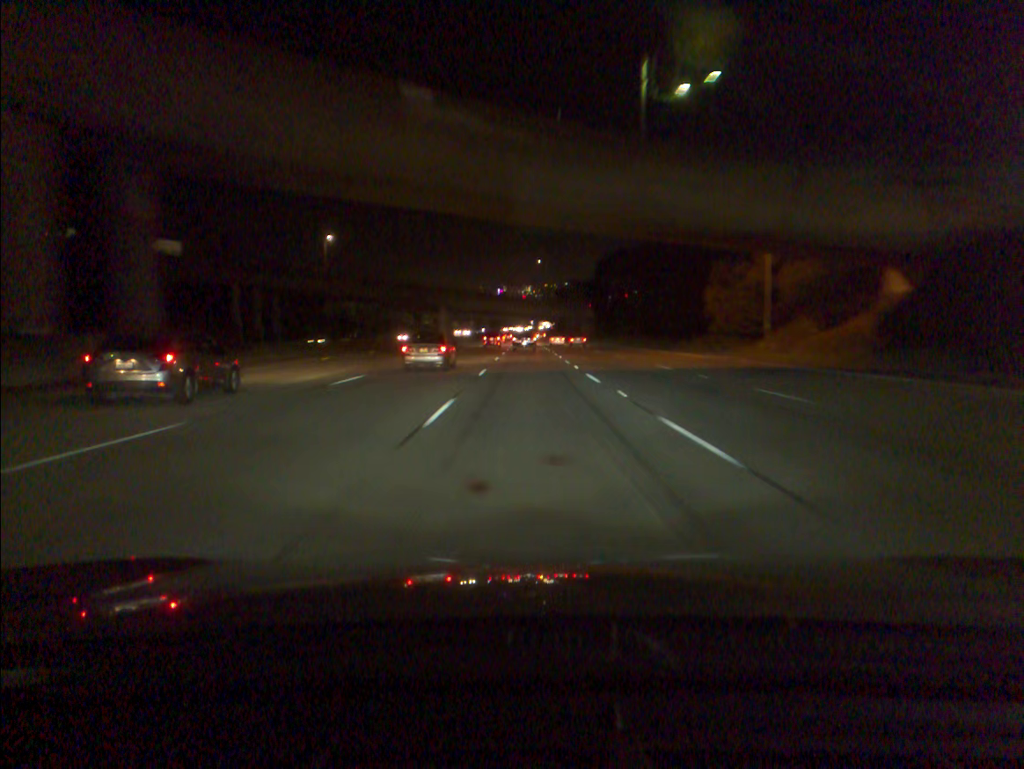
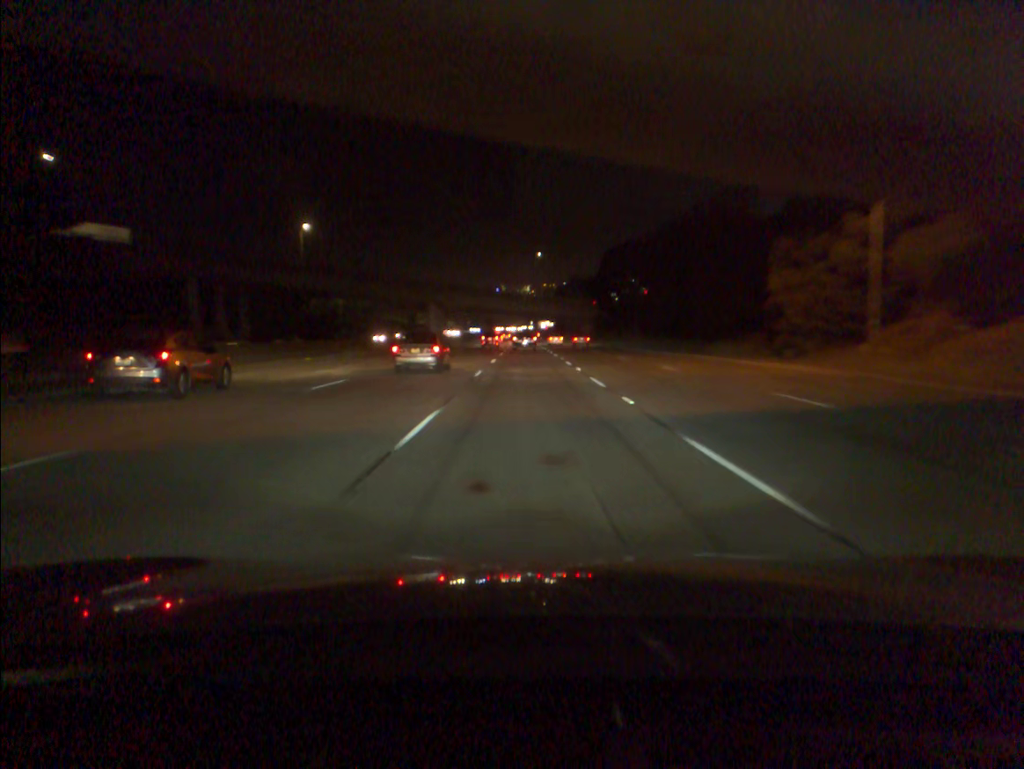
(0.0, +16.7) m; 0°
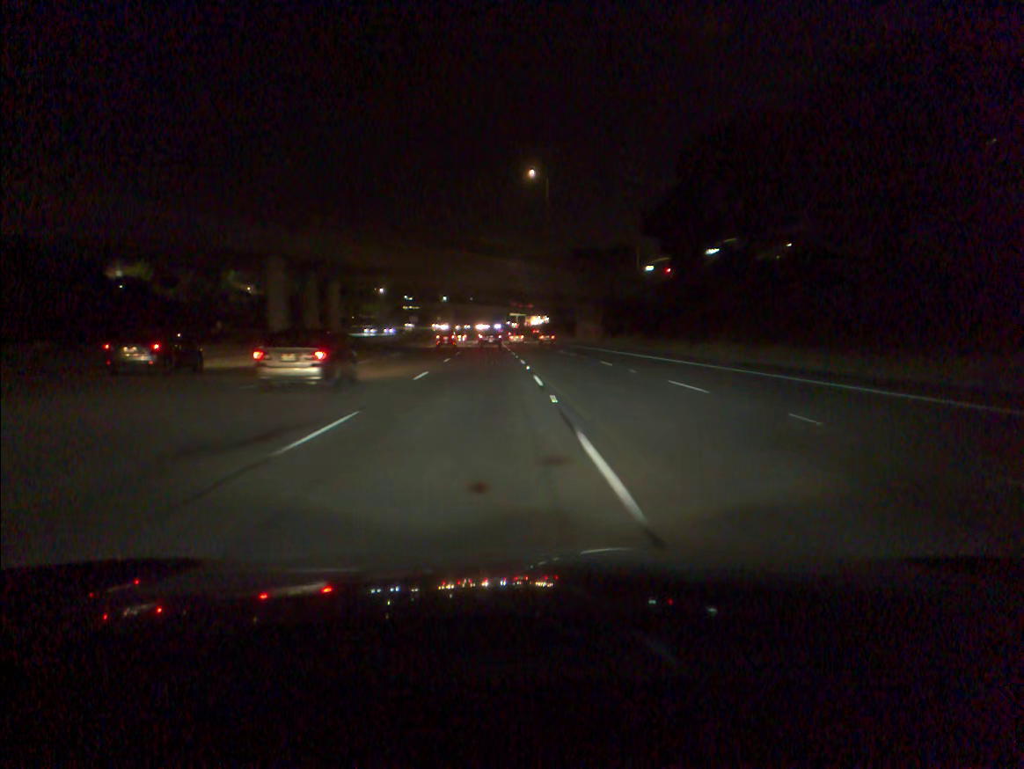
(+0.8, +85.9) m; +1°
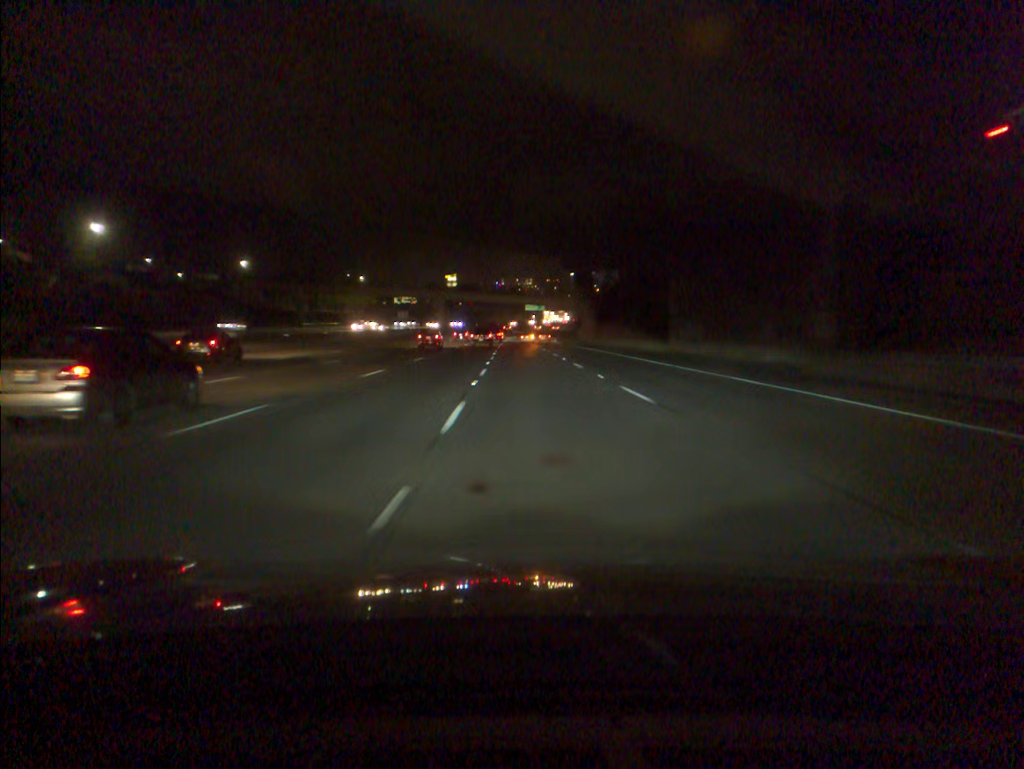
(-0.5, +69.4) m; -1°
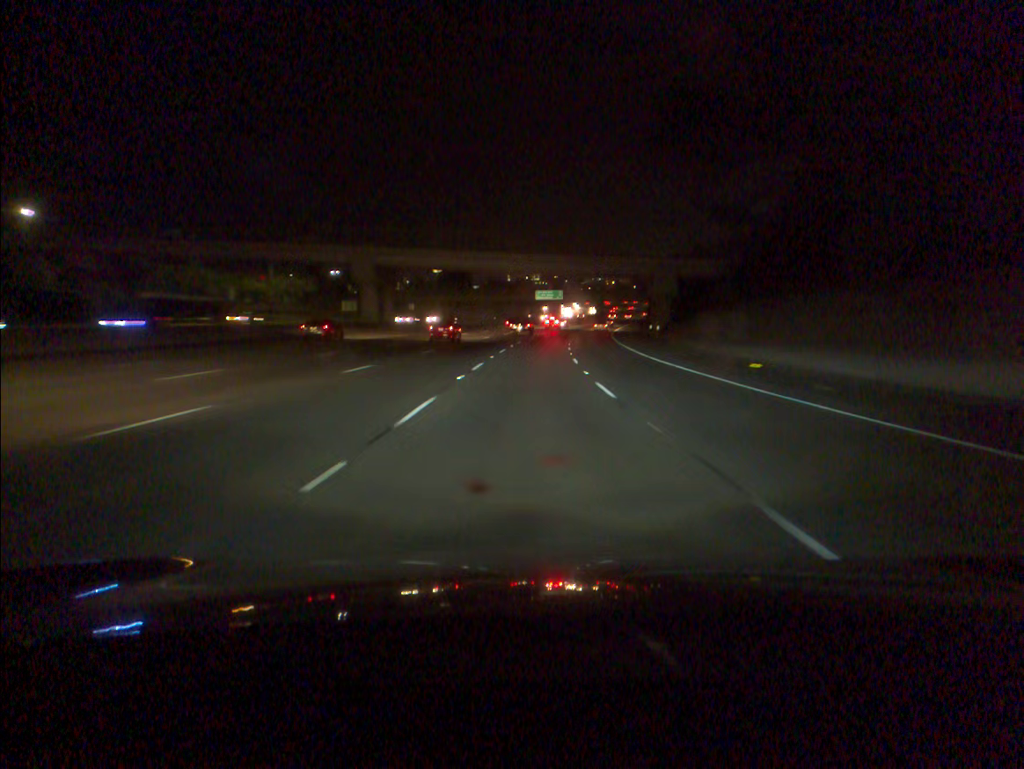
(-0.9, +86.3) m; -1°
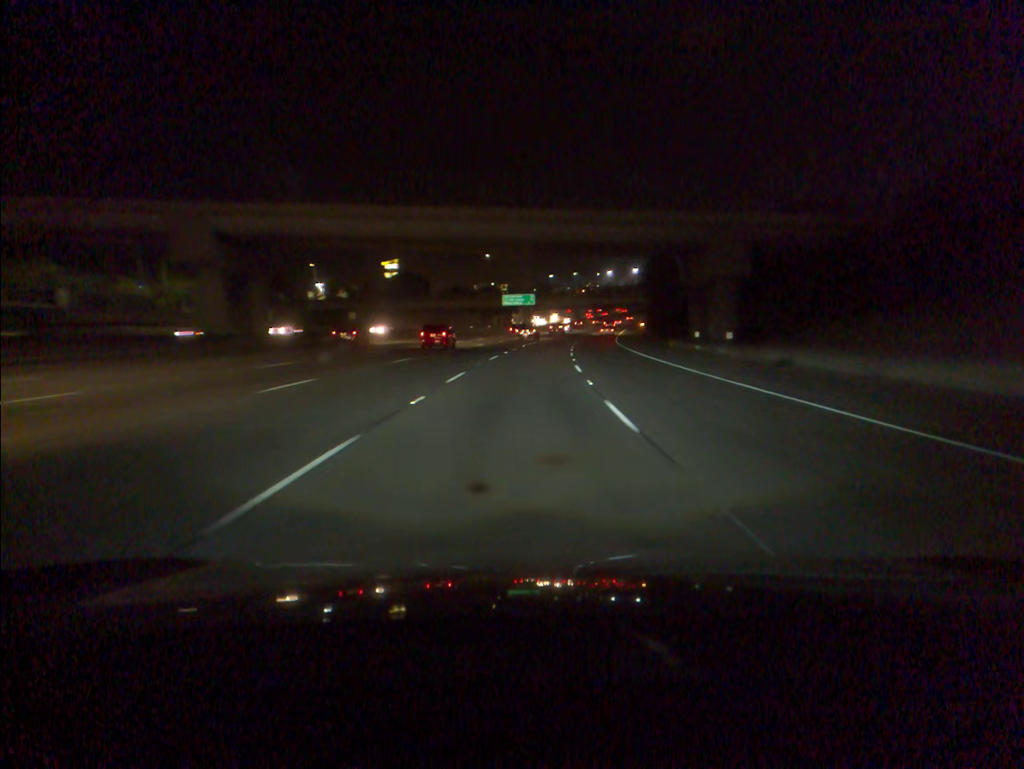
(+0.6, +34.7) m; +2°
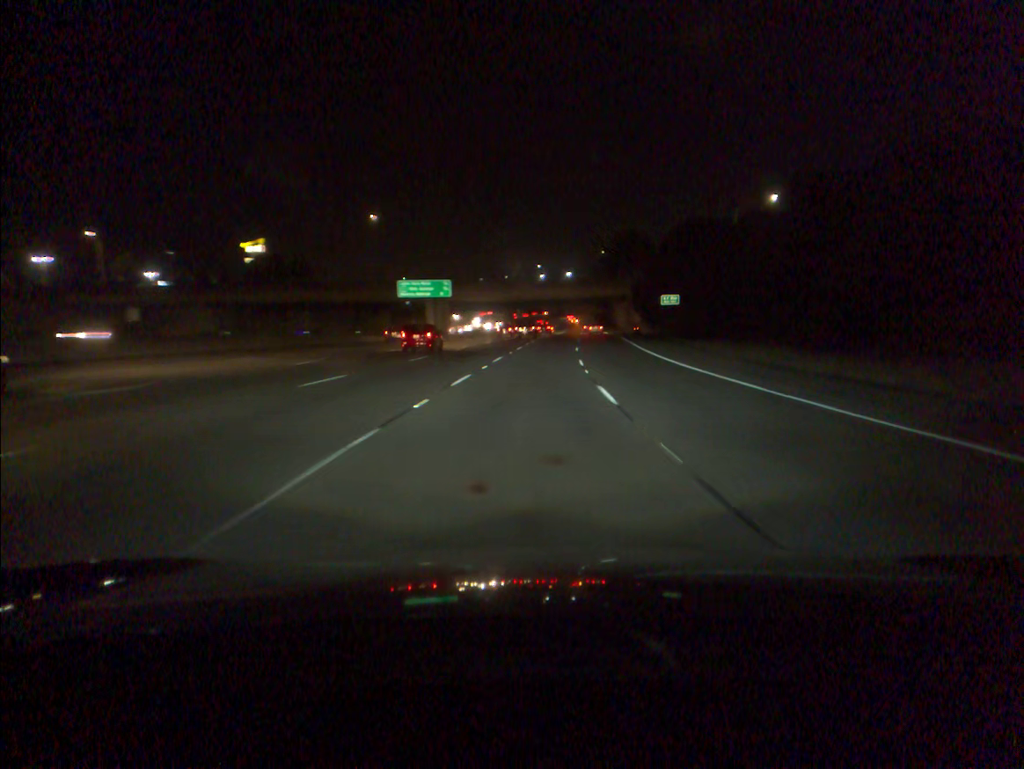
(+2.7, +68.9) m; +5°
